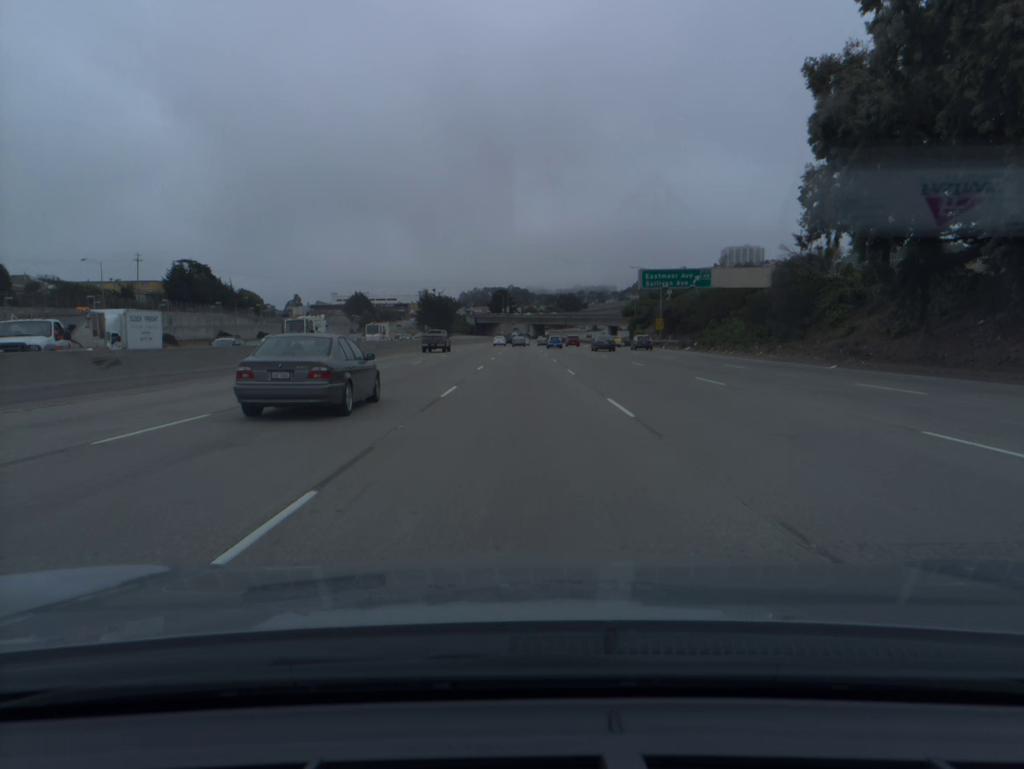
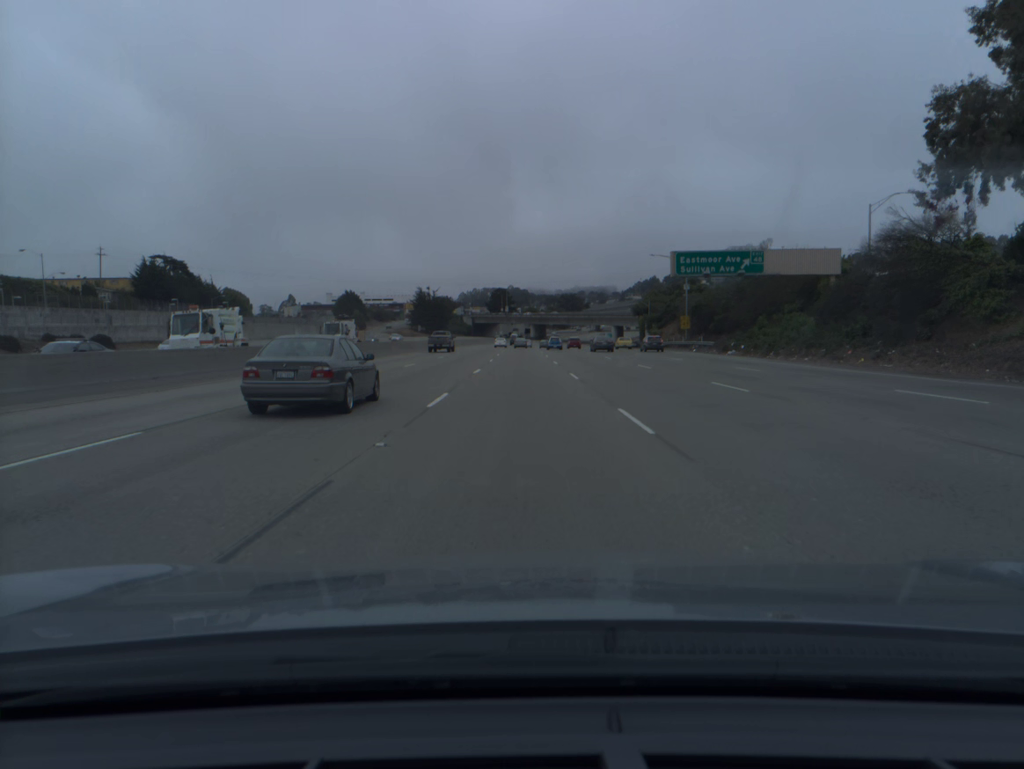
(0.0, +17.1) m; 0°
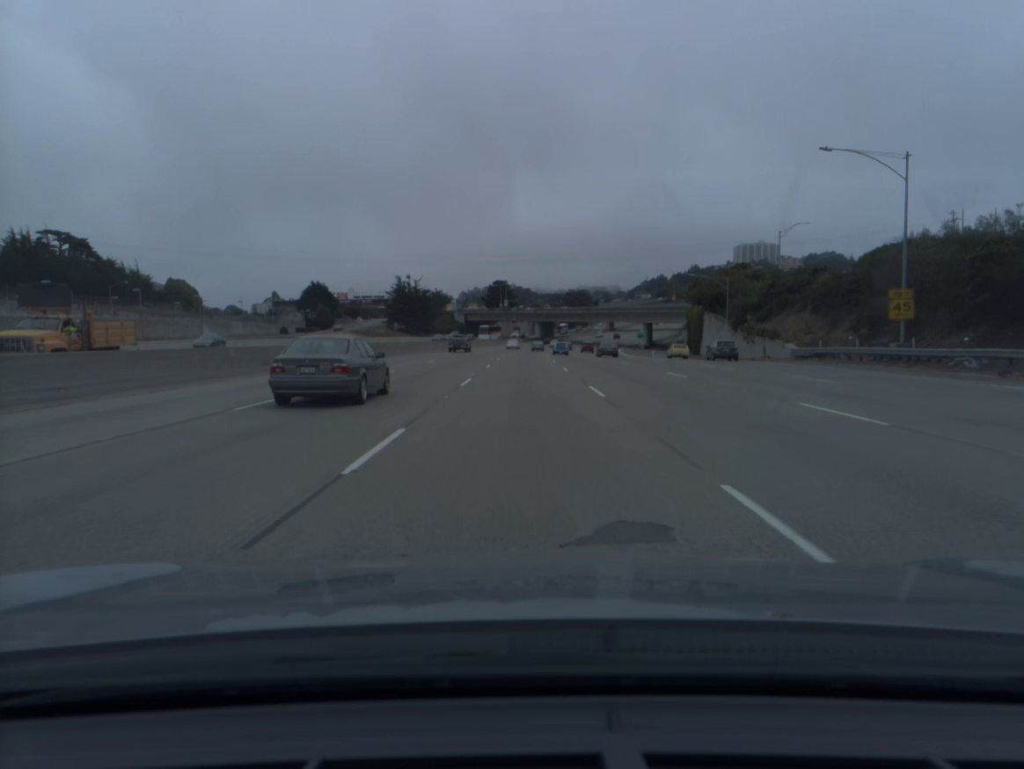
(-0.1, +51.3) m; 0°
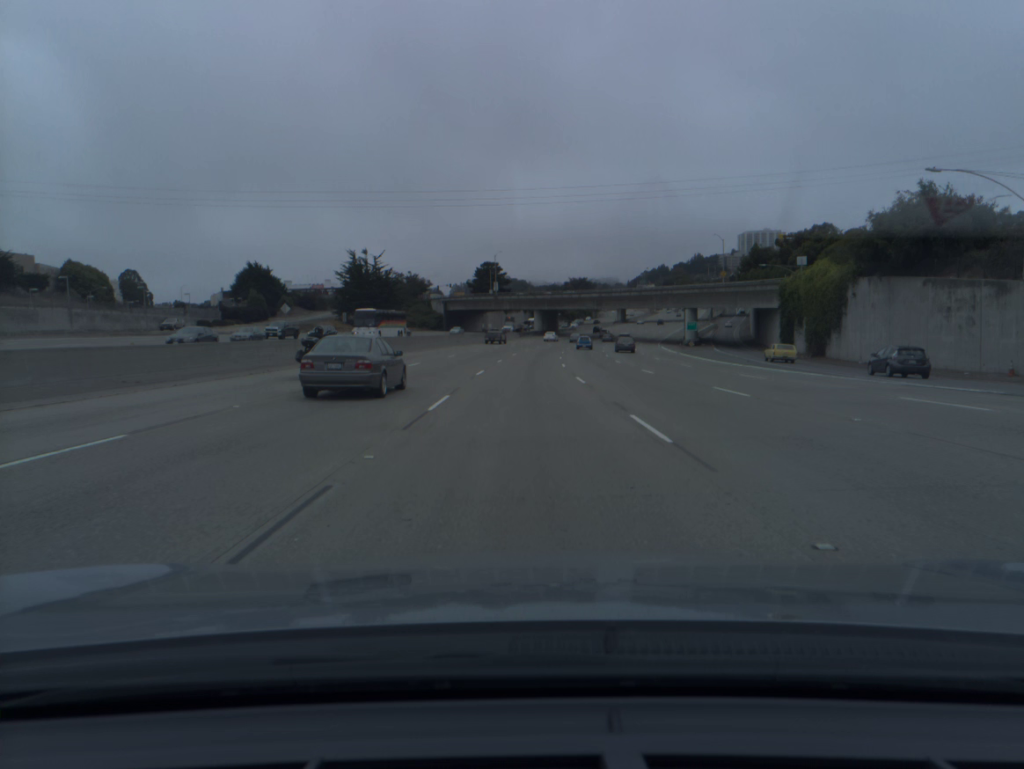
(0.0, +51.6) m; 0°
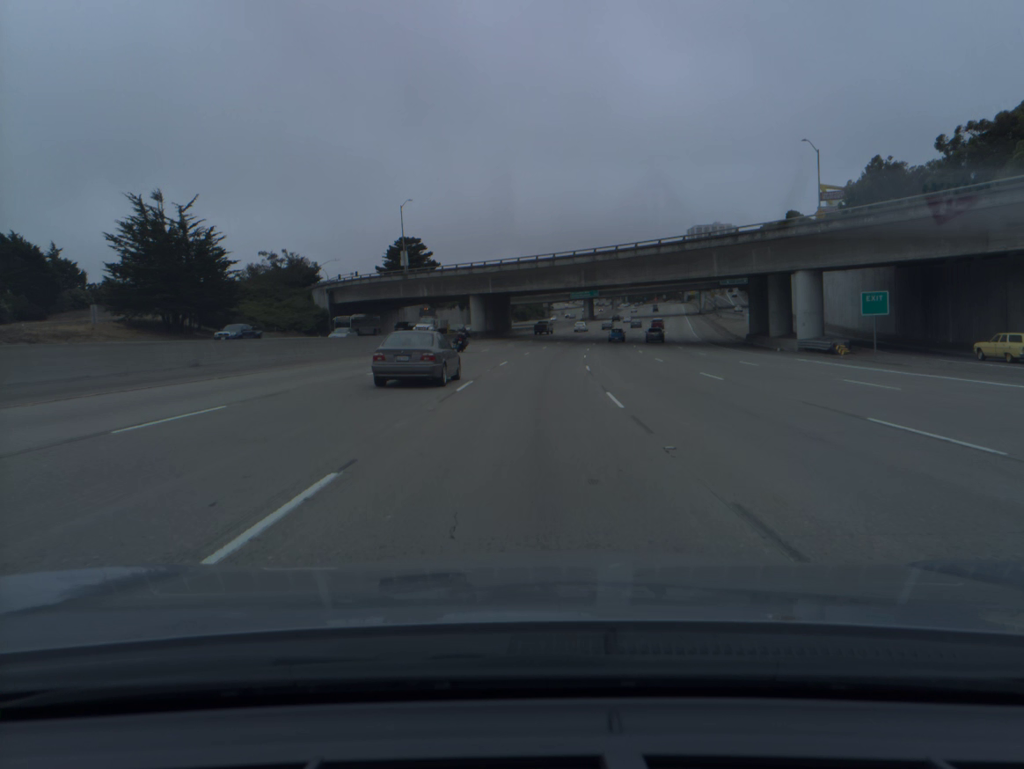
(+1.7, +69.1) m; +4°
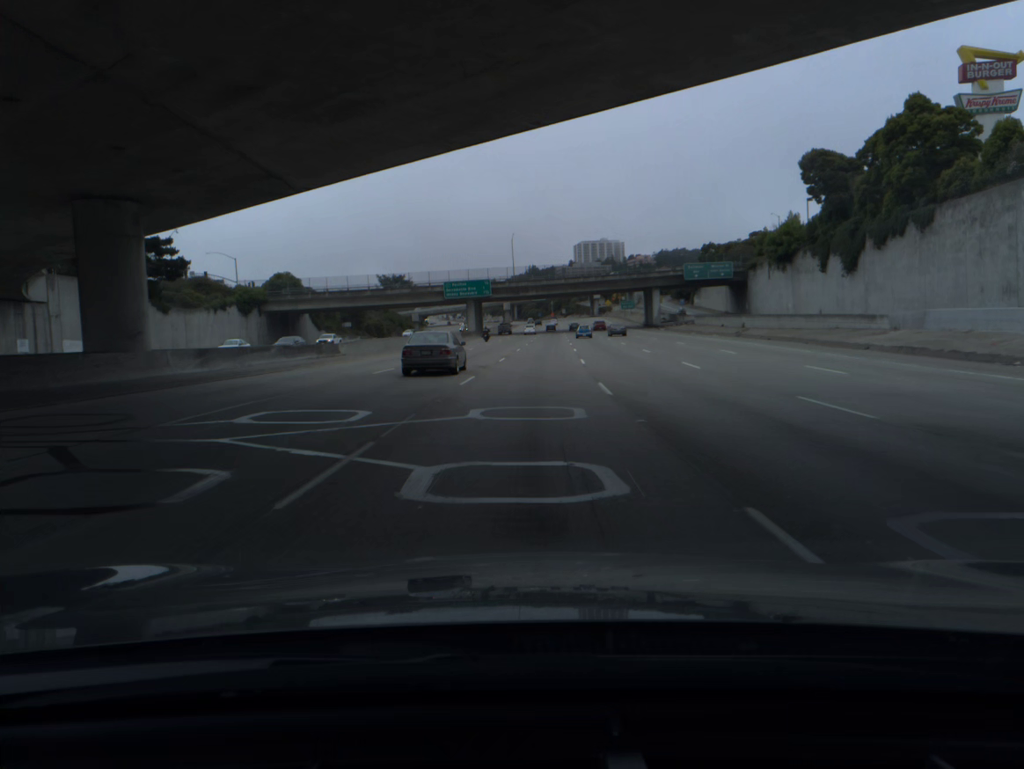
(+6.4, +85.0) m; +9°
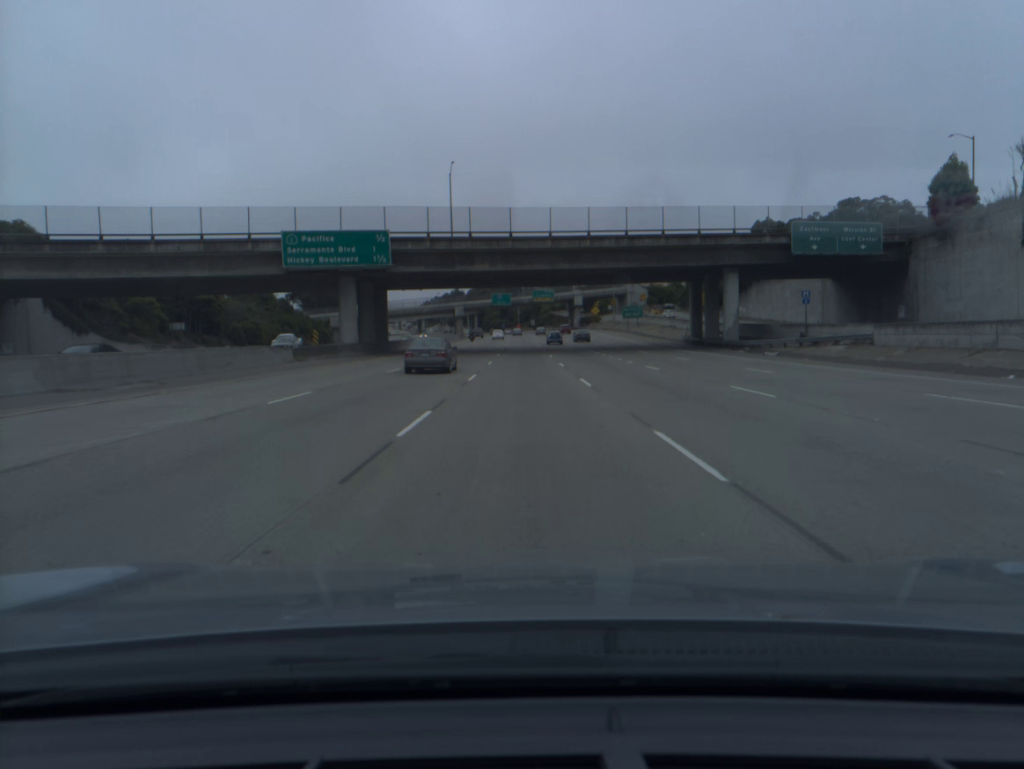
(+2.2, +68.2) m; +3°
